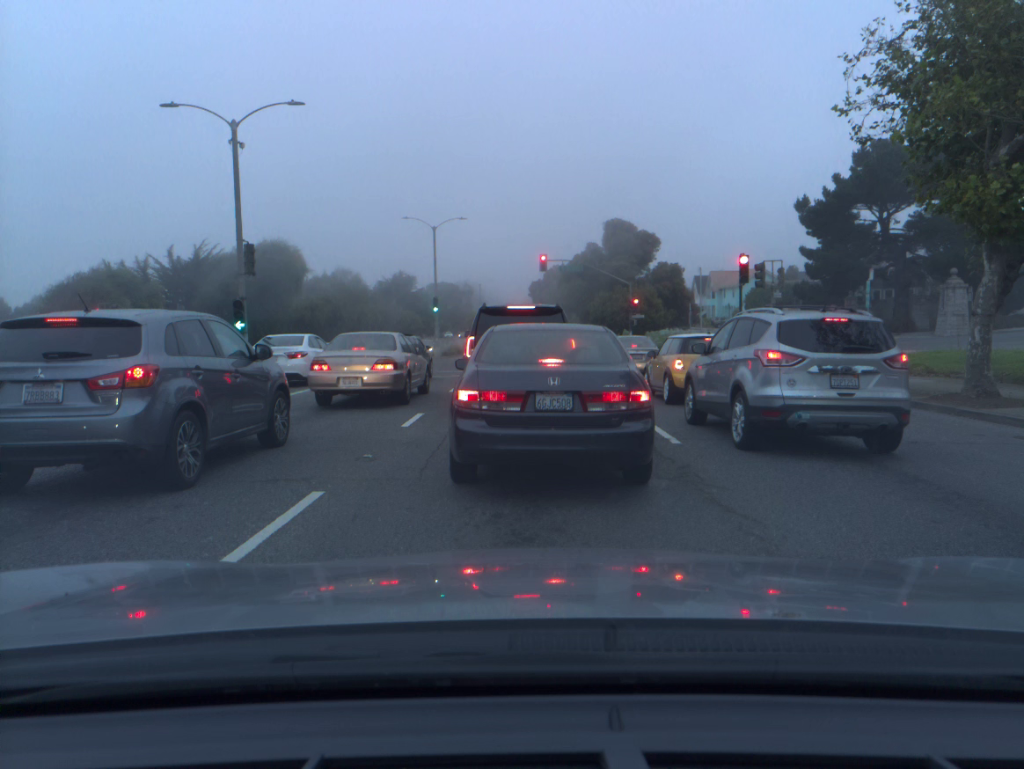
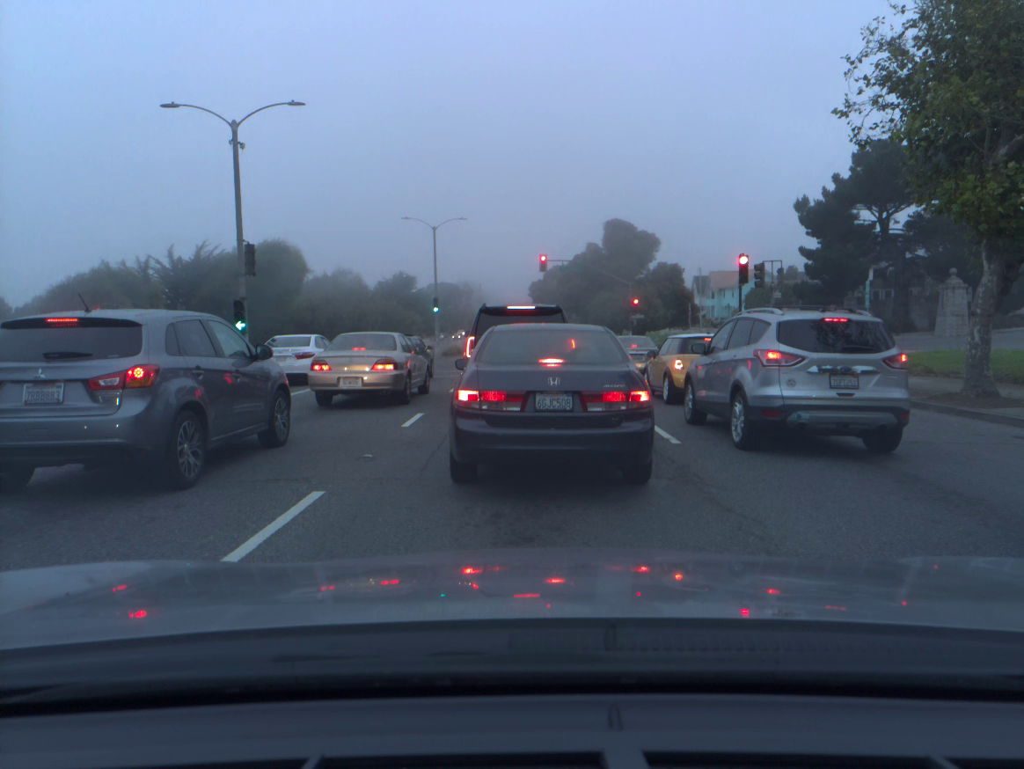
(0.0, 0.0) m; 0°
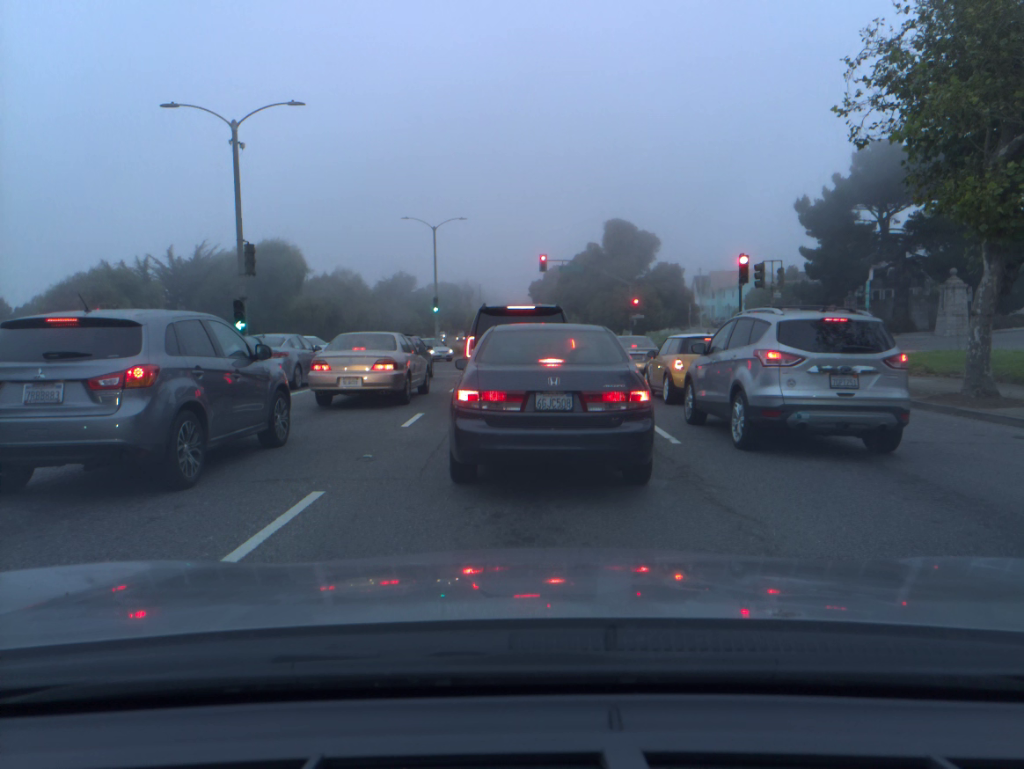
(0.0, 0.0) m; 0°
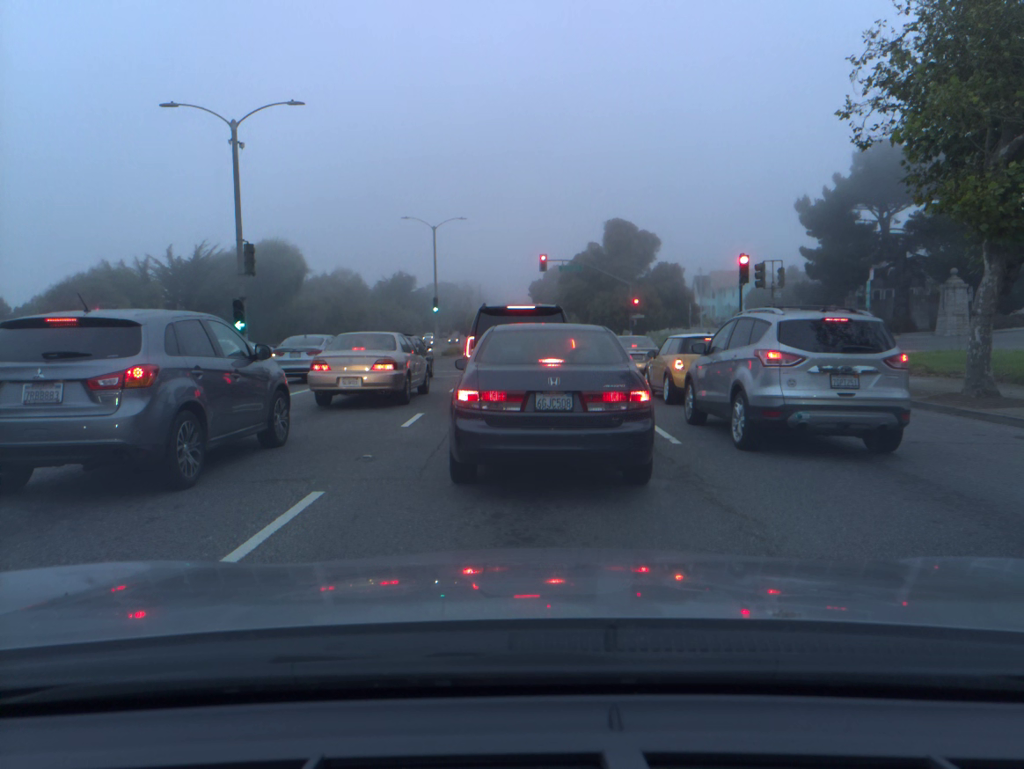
(0.0, 0.0) m; 0°
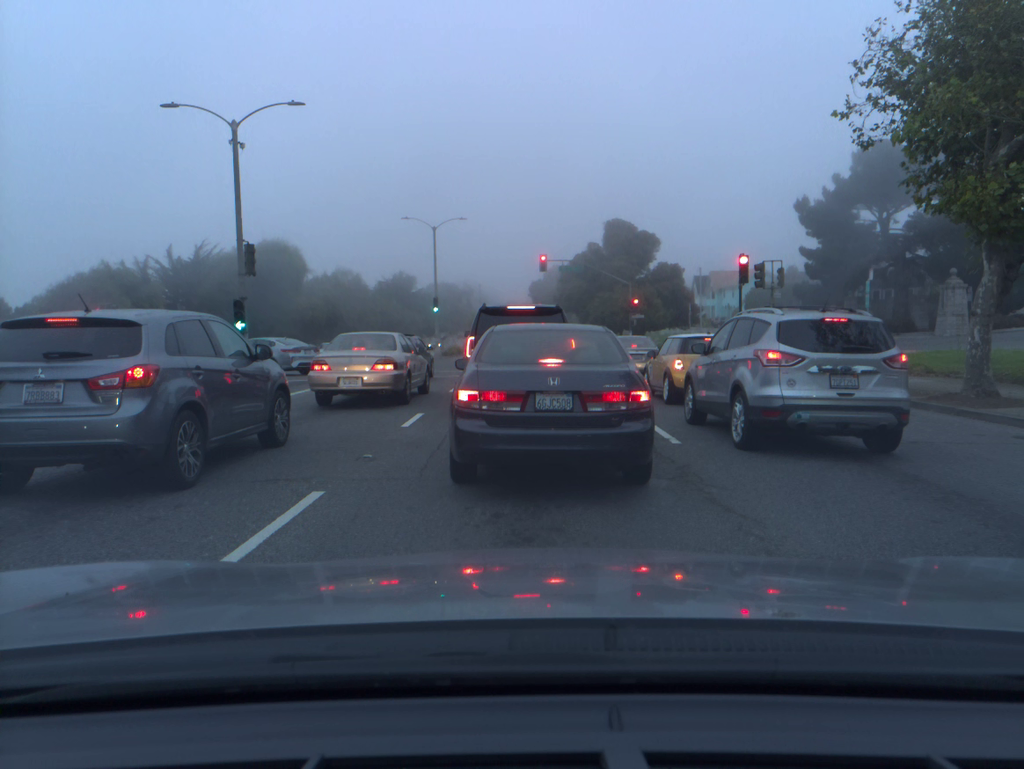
(0.0, 0.0) m; 0°
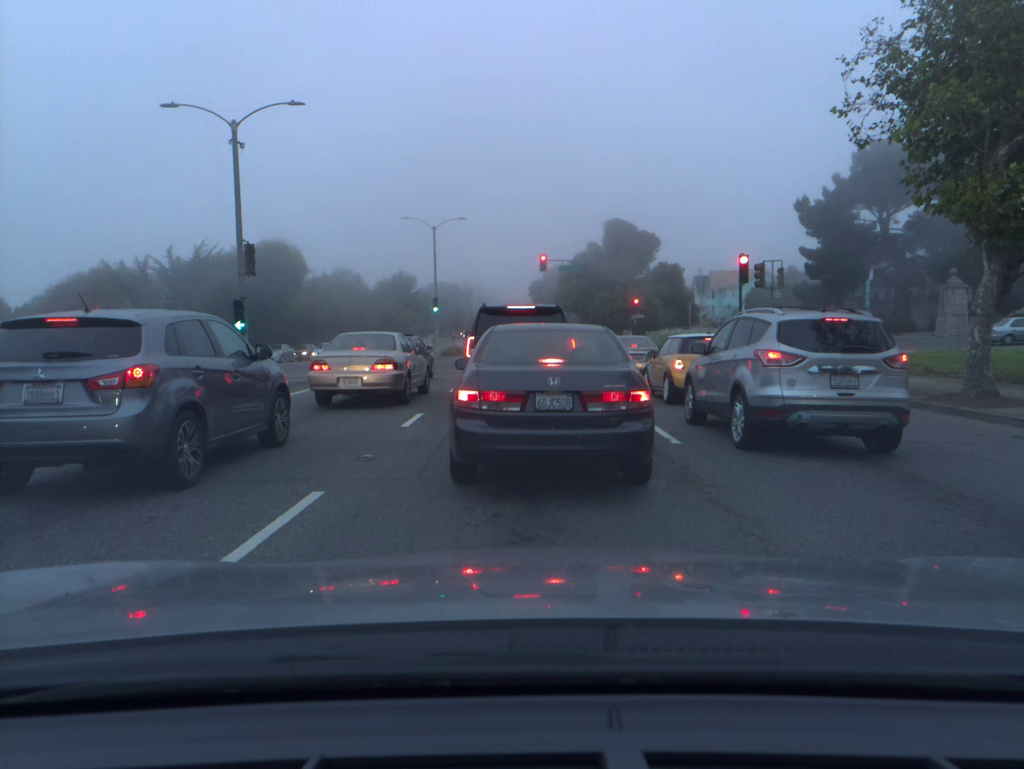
(0.0, 0.0) m; 0°
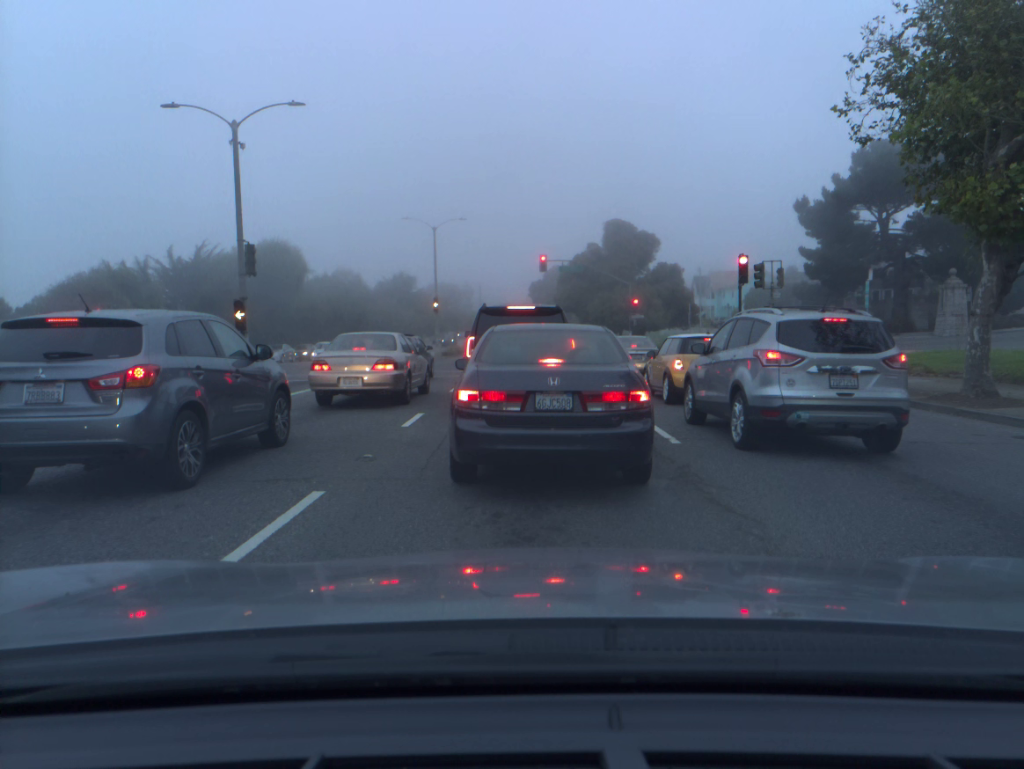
(0.0, 0.0) m; 0°
